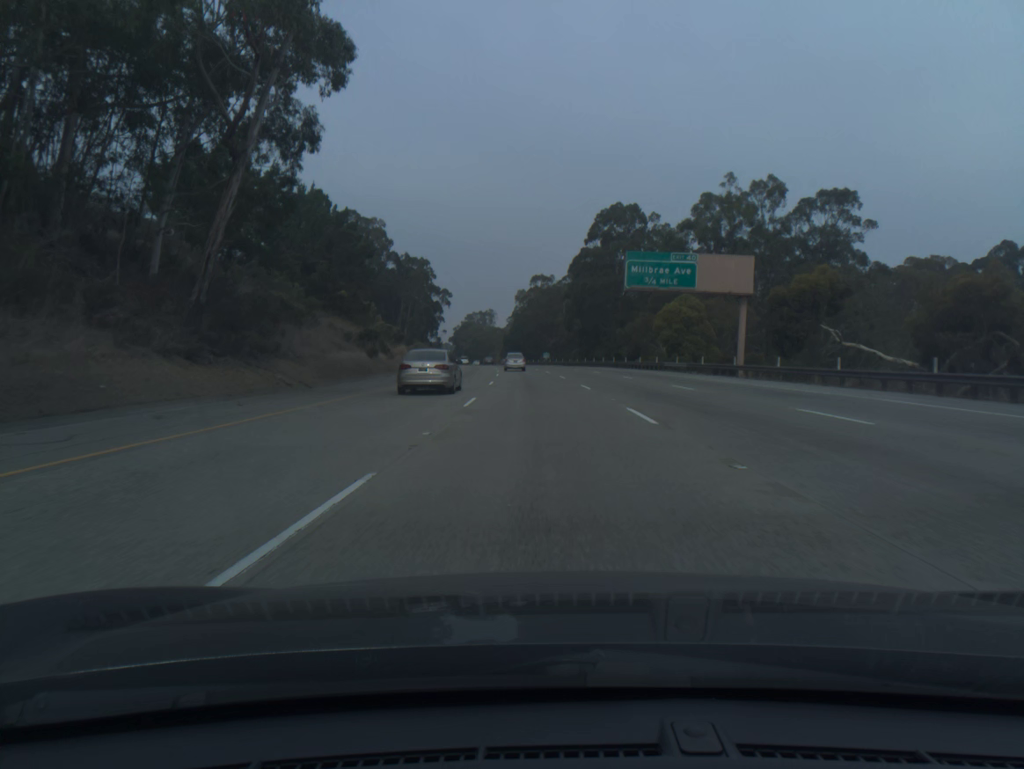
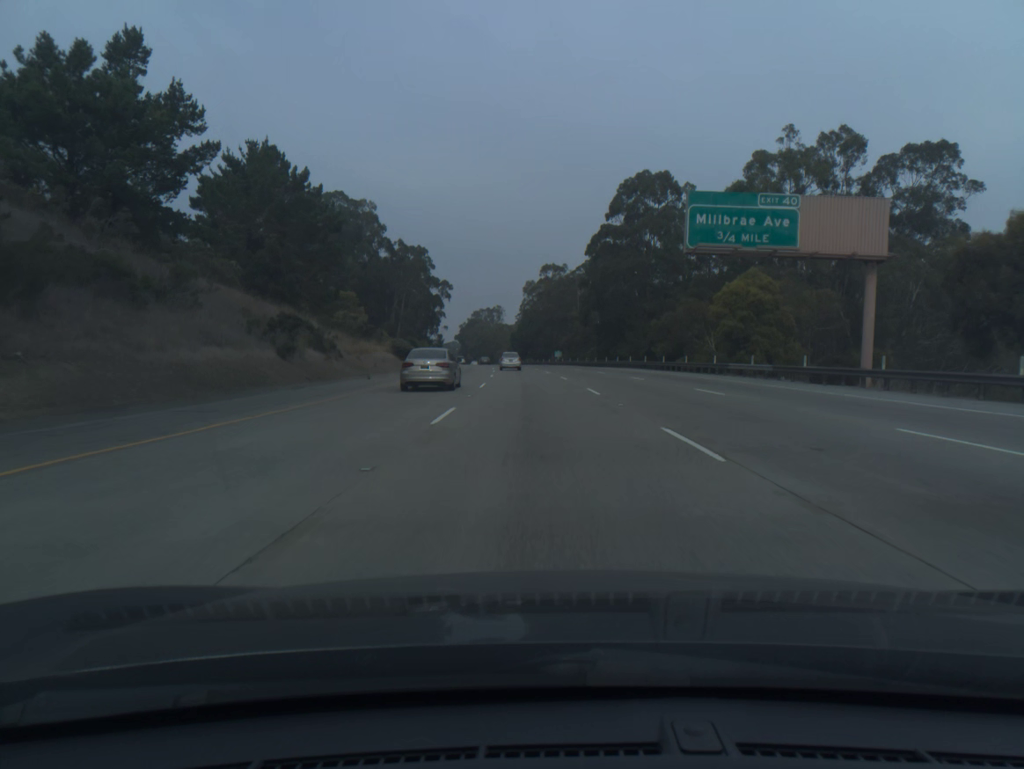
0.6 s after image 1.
(-0.1, +19.6) m; -1°
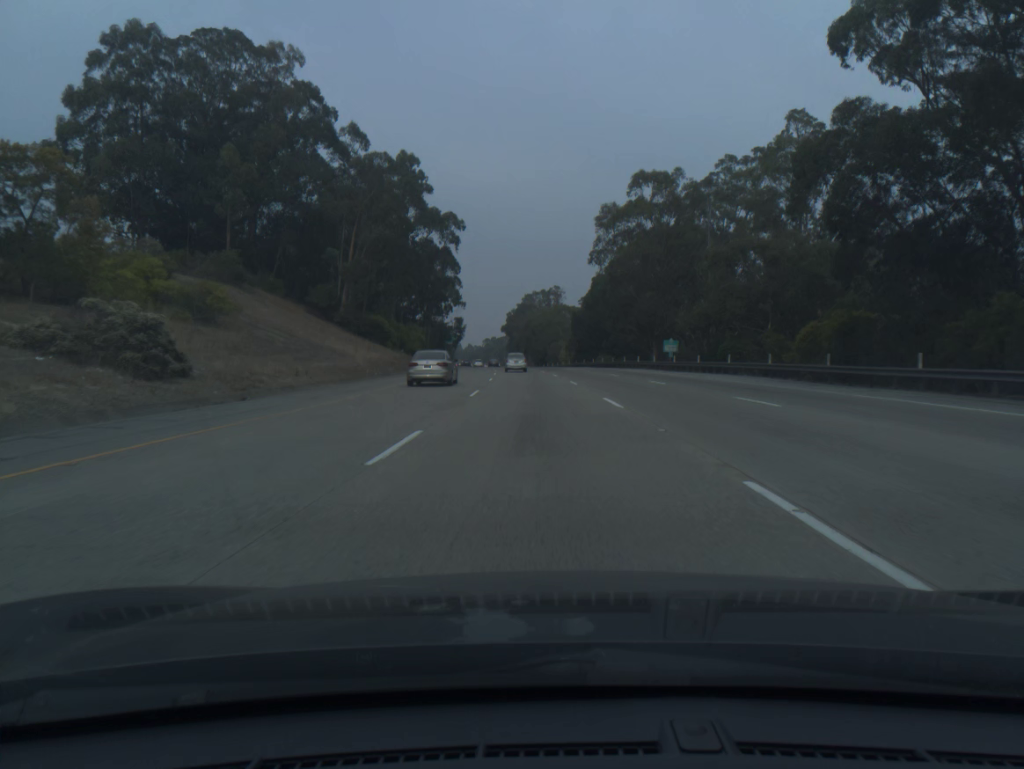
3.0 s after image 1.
(-2.9, +78.1) m; -5°
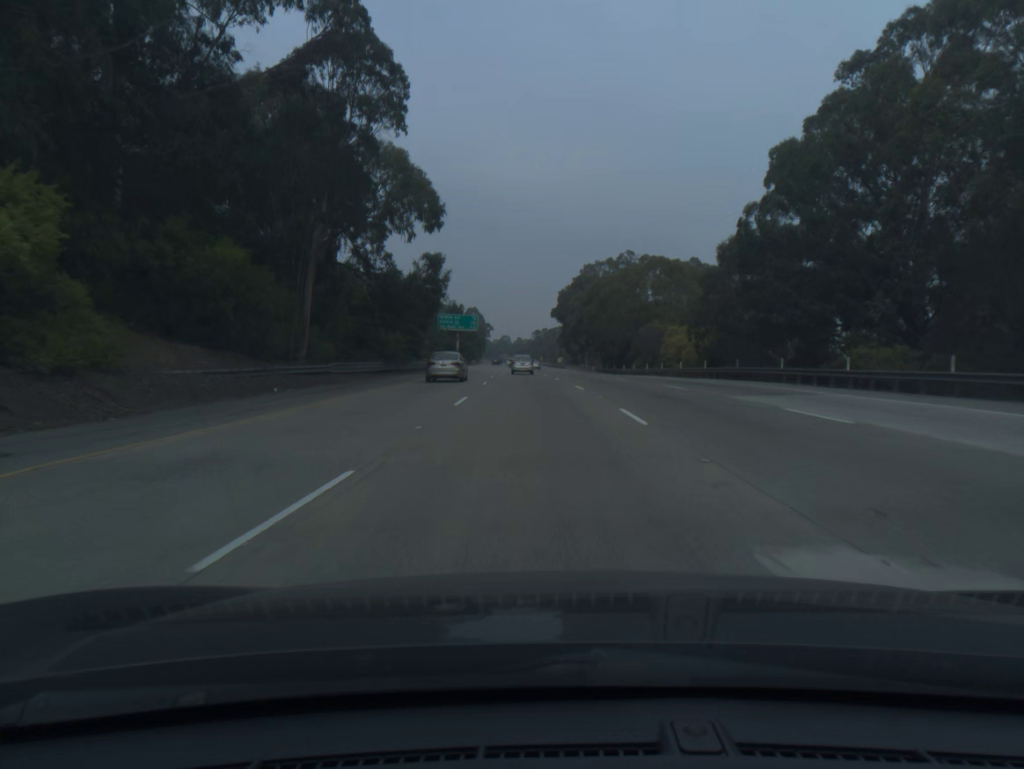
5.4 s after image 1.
(-2.7, +77.3) m; -4°
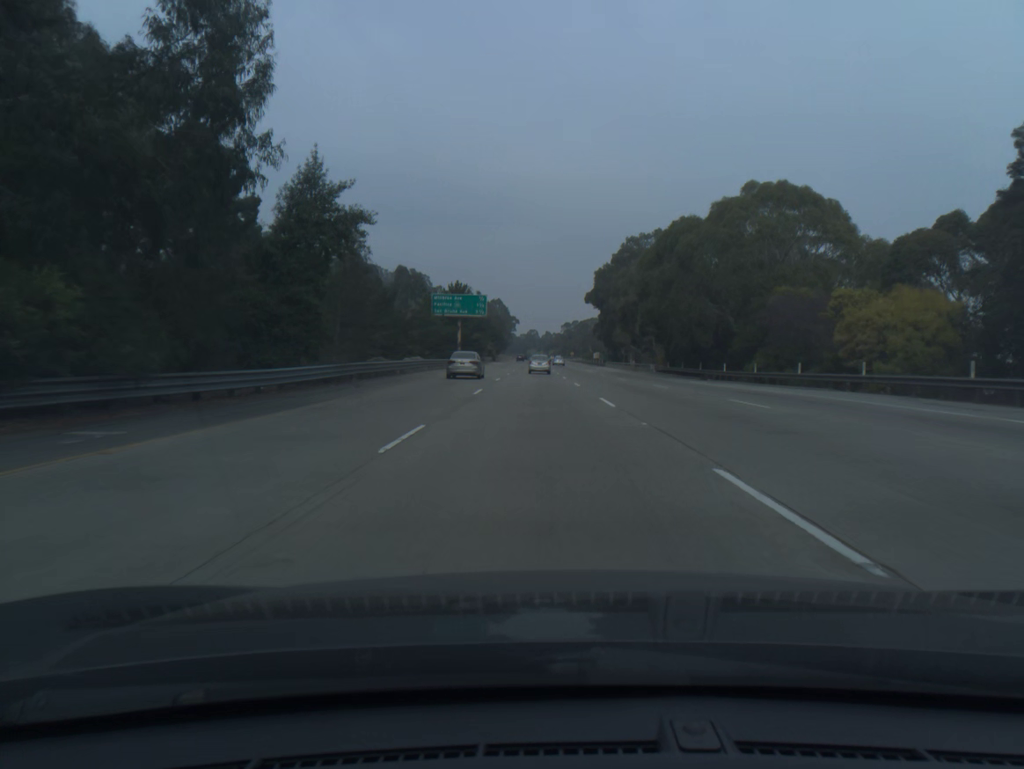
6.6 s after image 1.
(-0.7, +38.4) m; -2°
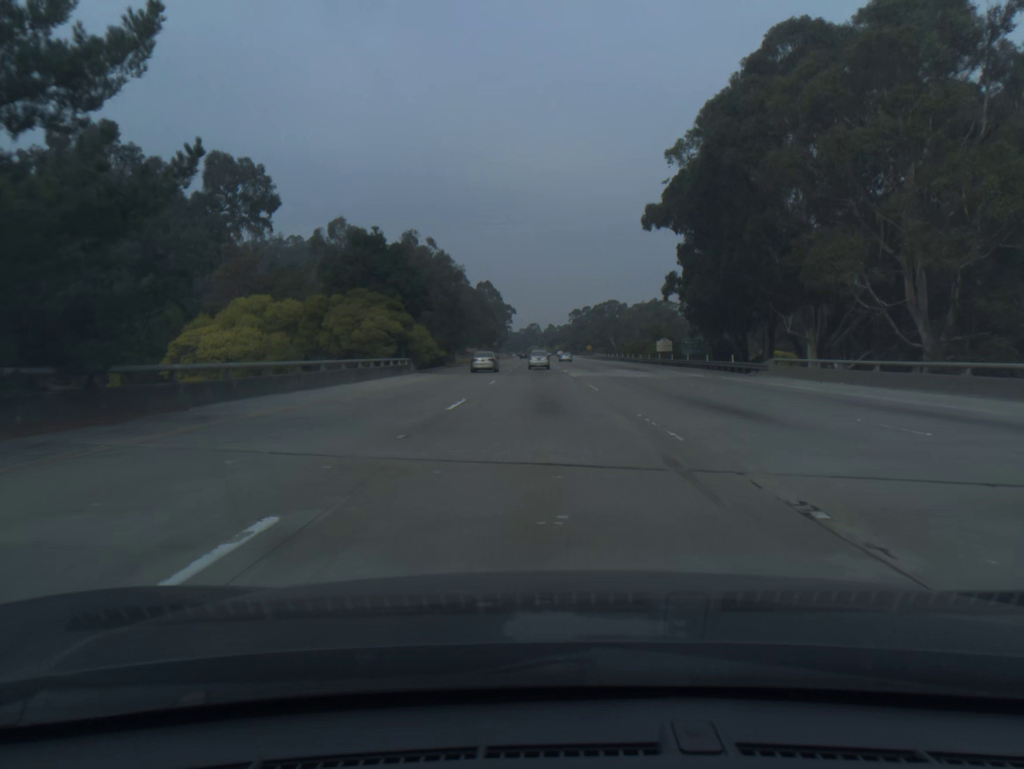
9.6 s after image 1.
(-1.1, +95.6) m; 0°
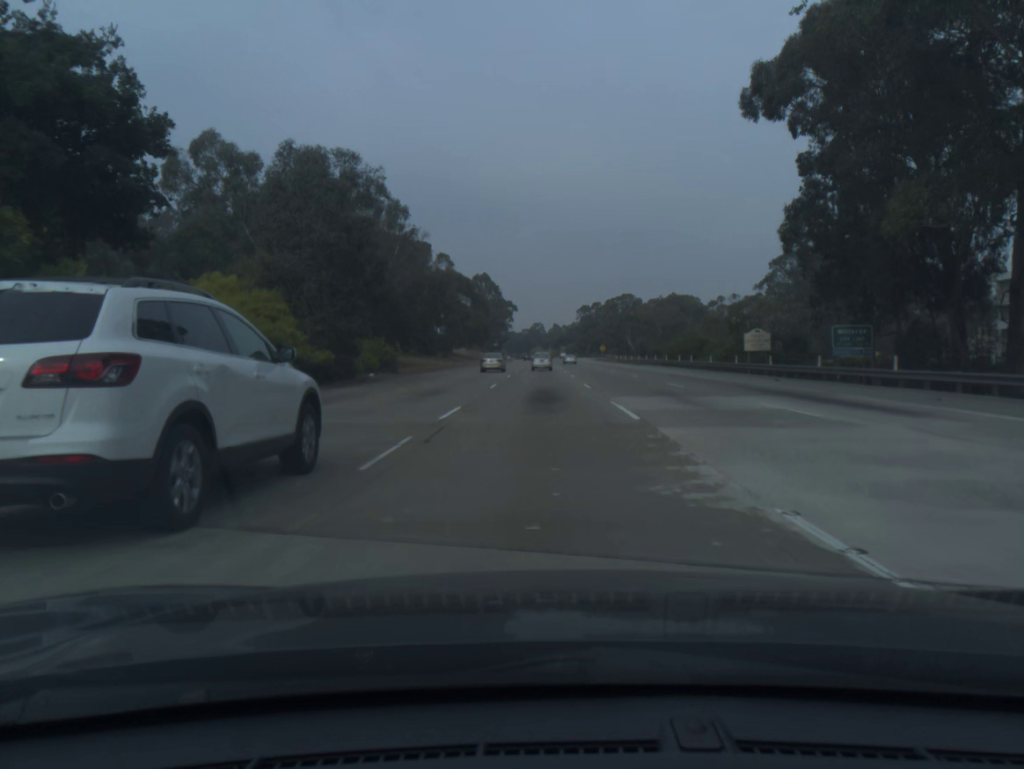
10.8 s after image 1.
(-0.1, +38.1) m; 0°
